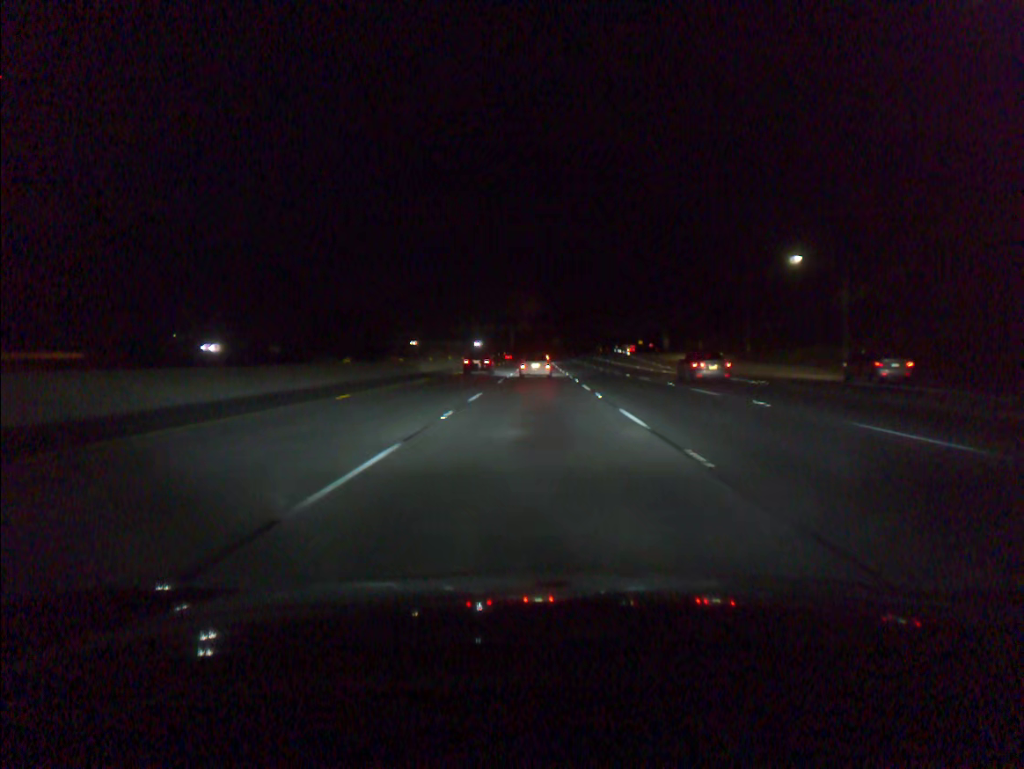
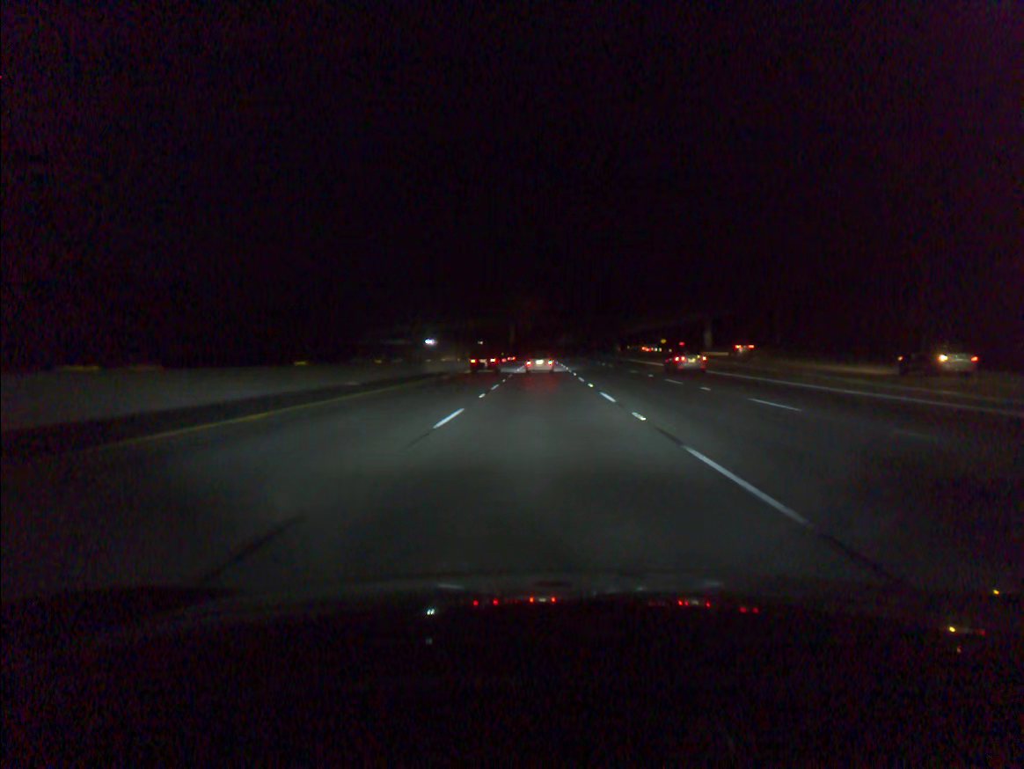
(-0.1, +51.3) m; 0°
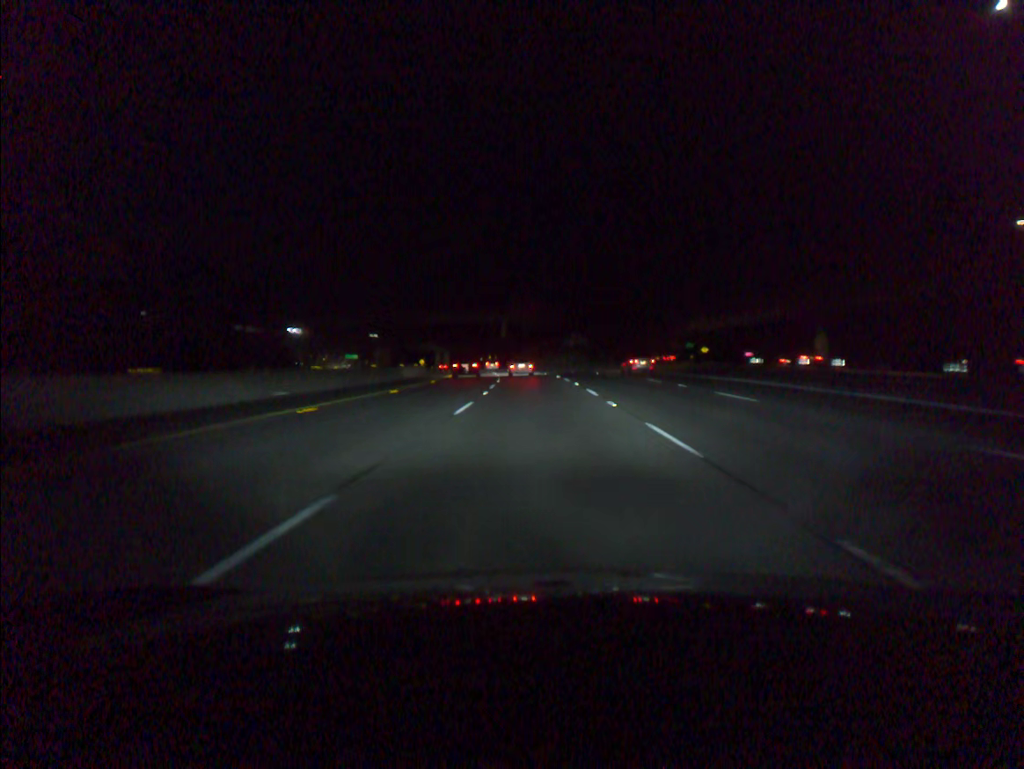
(0.0, +69.5) m; 0°
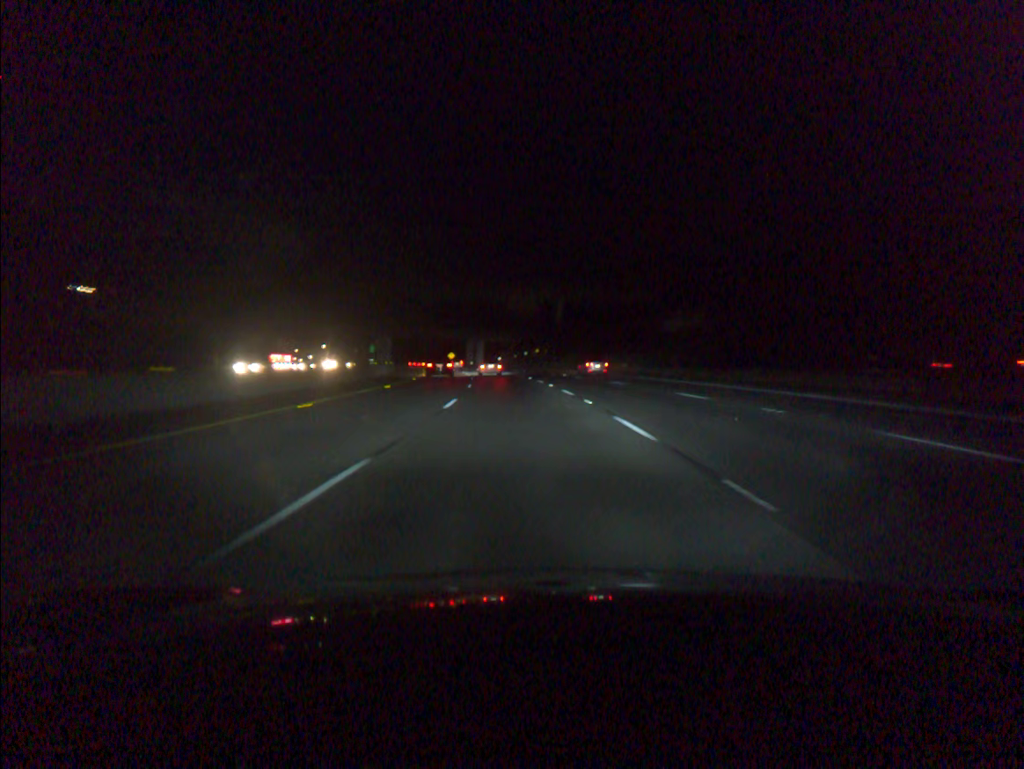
(-2.0, +70.6) m; -4°
